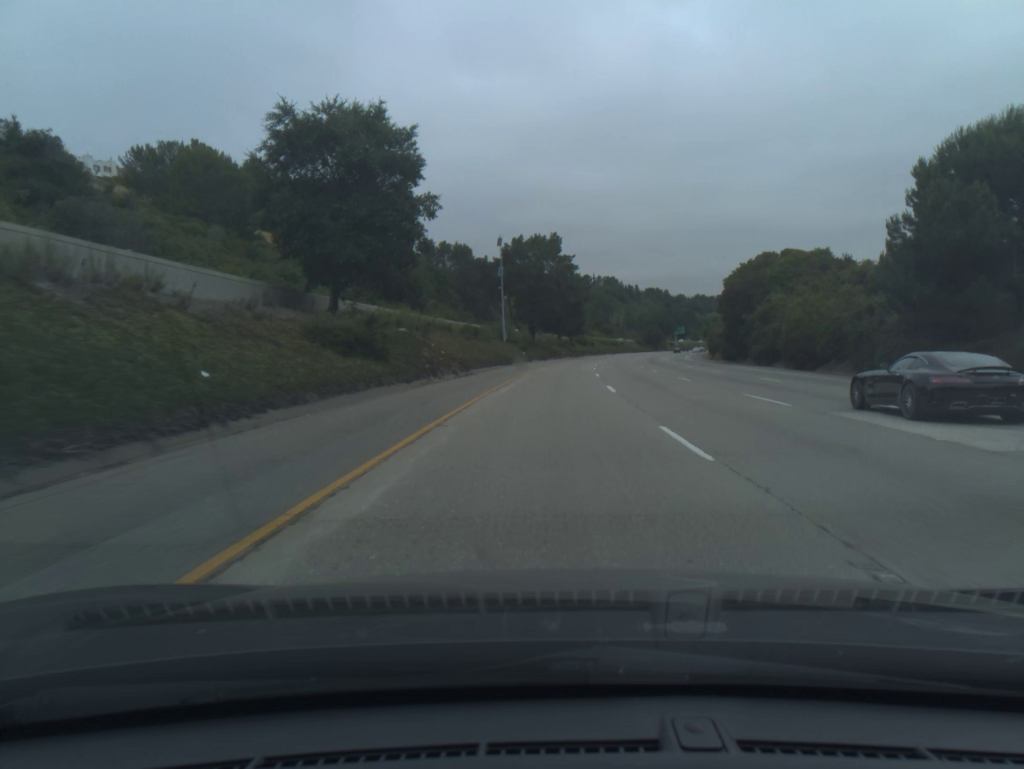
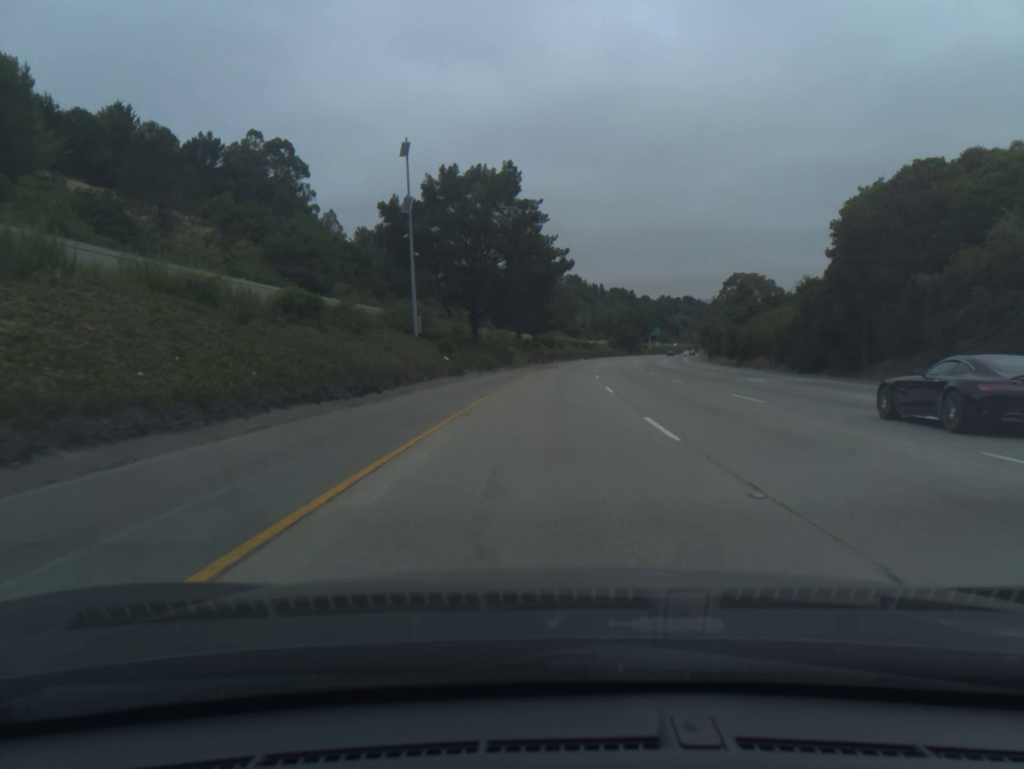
(+1.0, +41.3) m; +3°
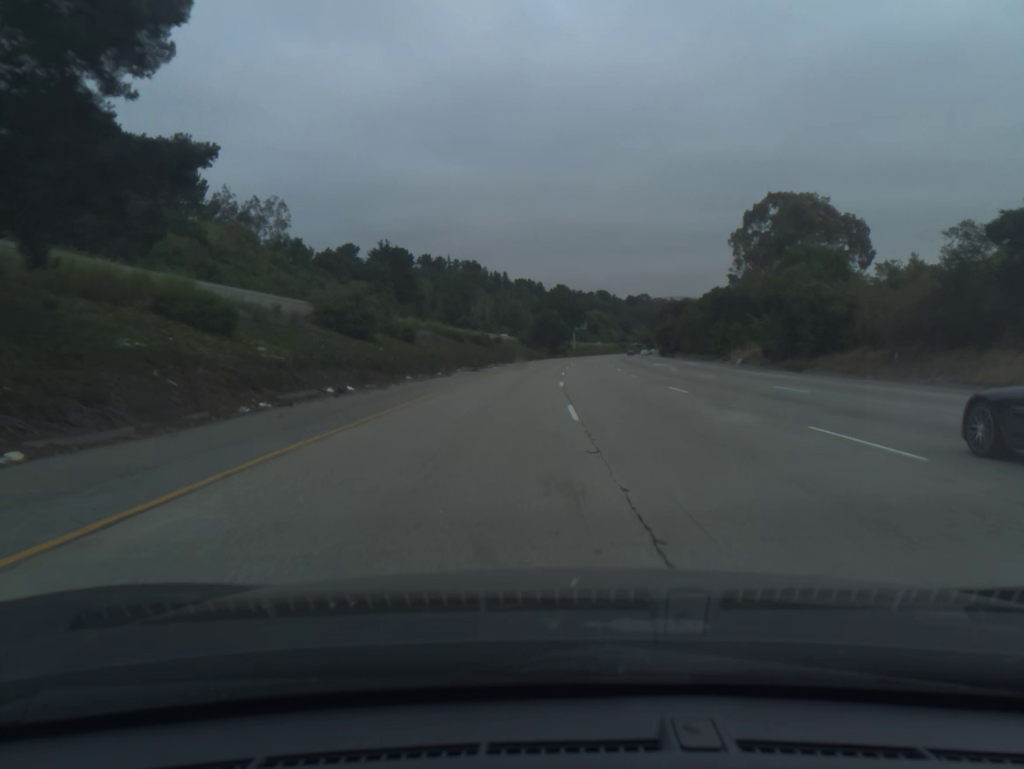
(+5.7, +85.2) m; +7°
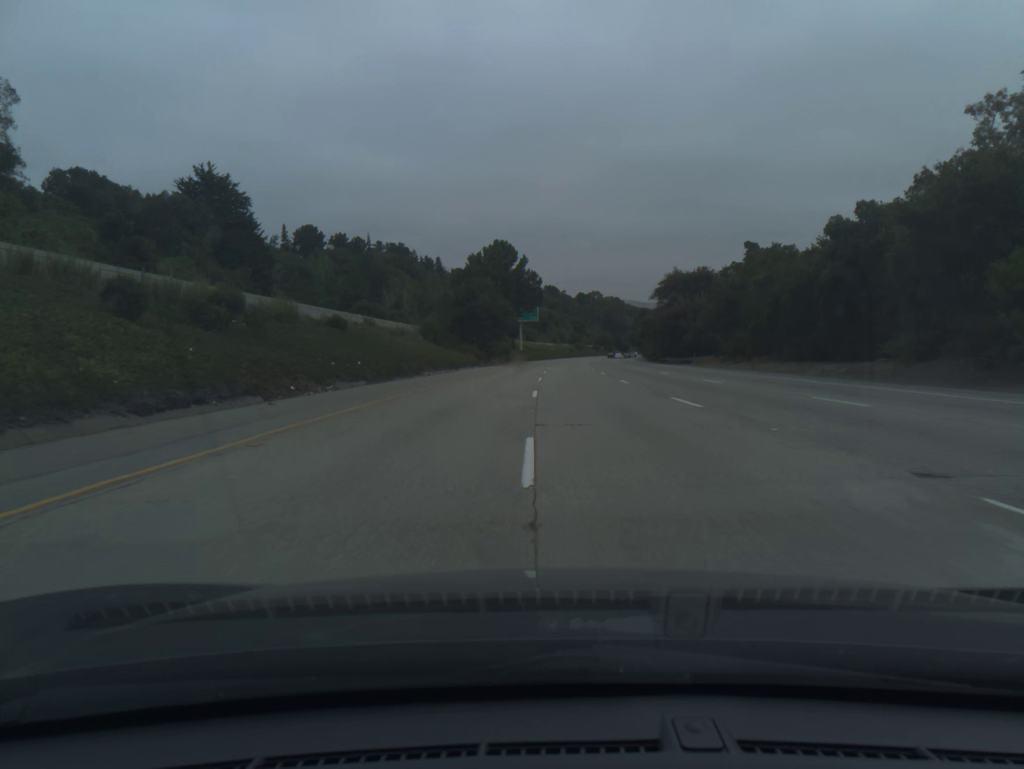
(+2.2, +65.3) m; +4°
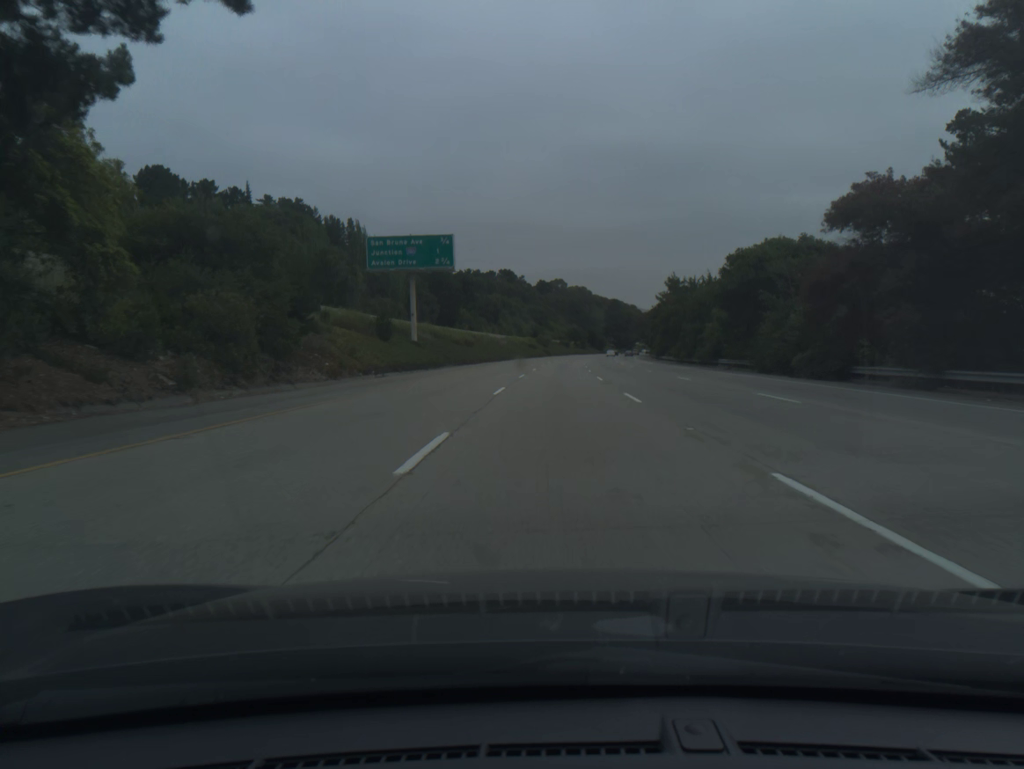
(+2.9, +87.0) m; +3°
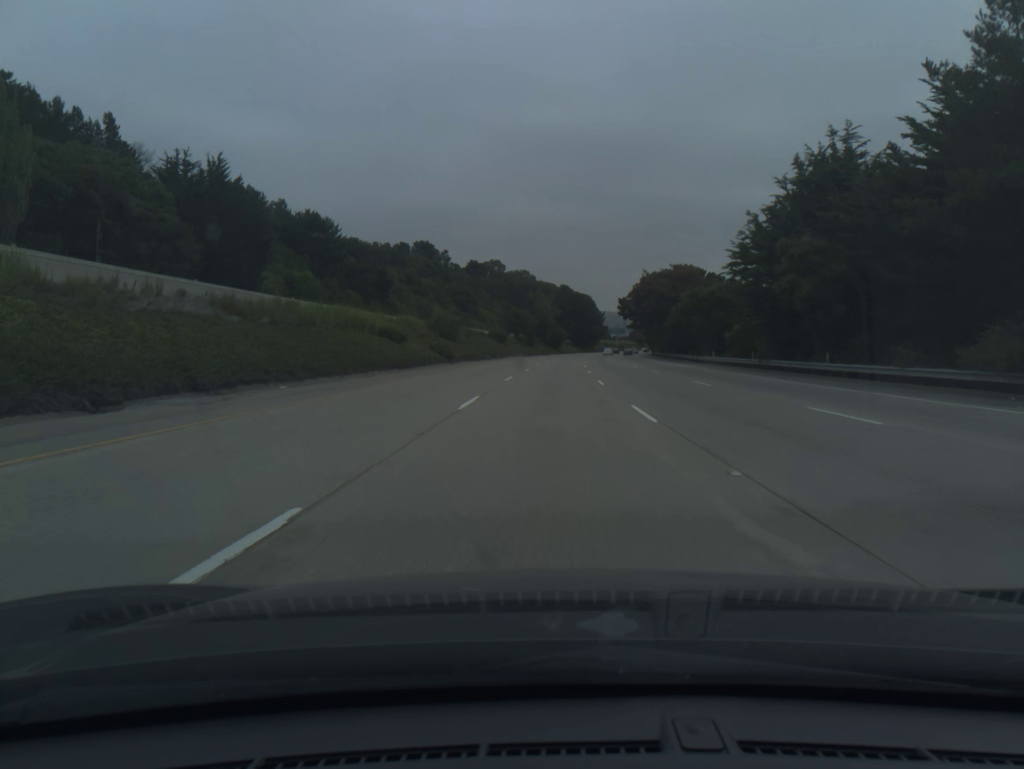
(+4.2, +107.5) m; +4°
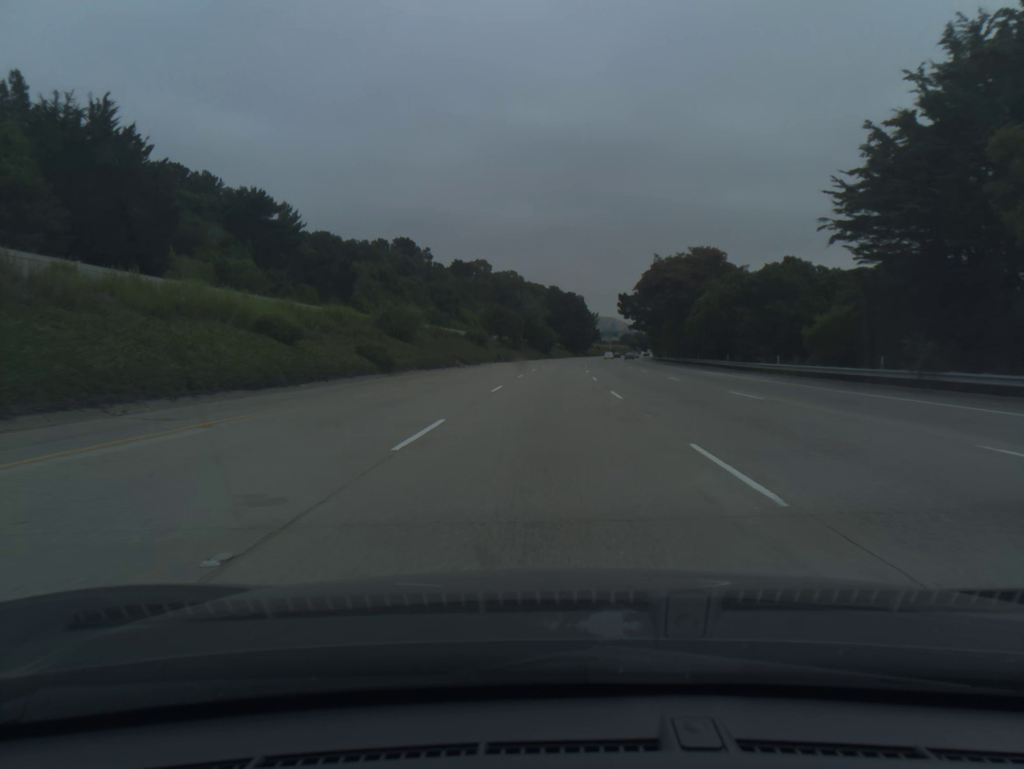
(+0.2, +21.5) m; +1°
